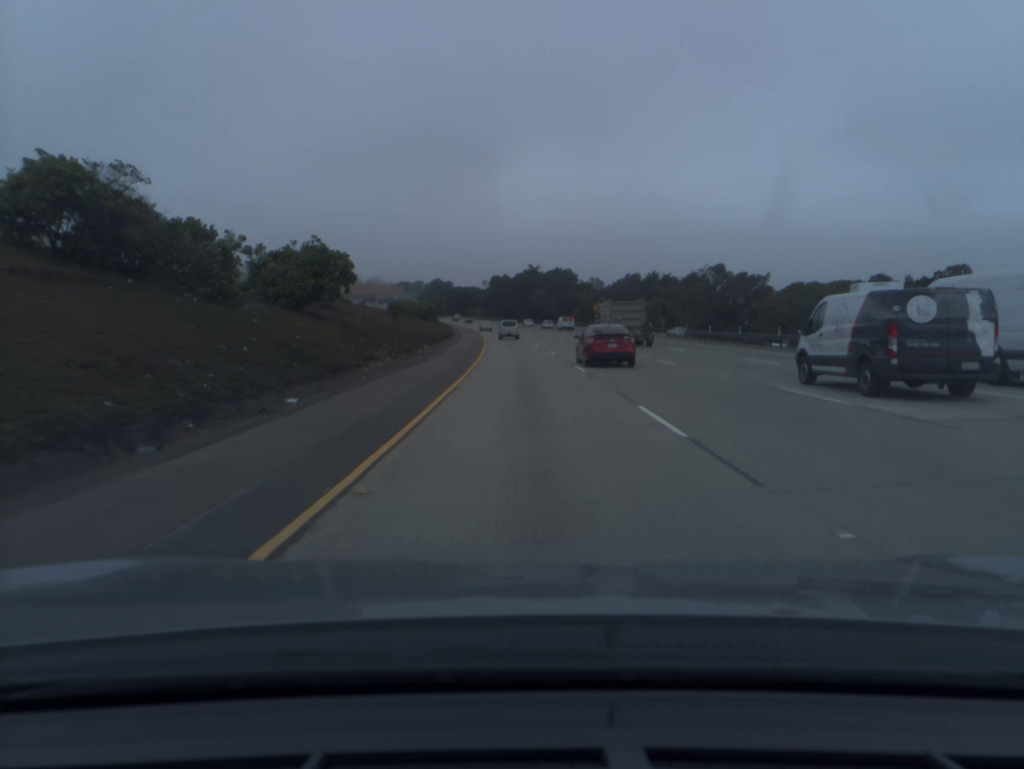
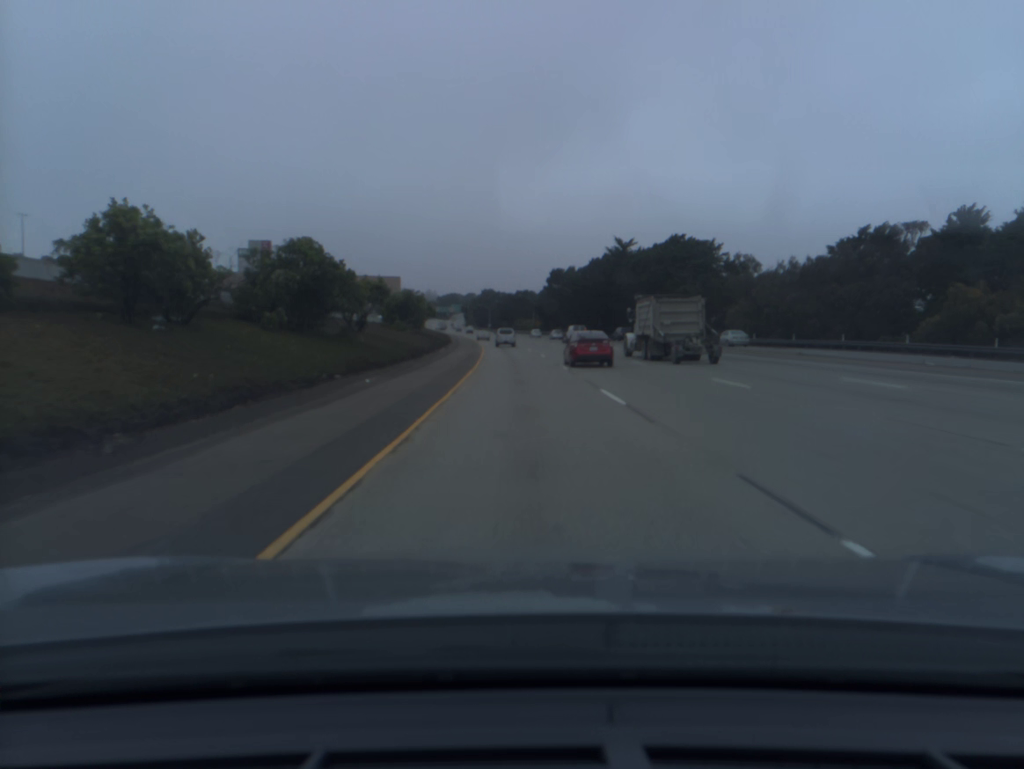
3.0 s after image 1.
(-3.8, +96.1) m; -4°
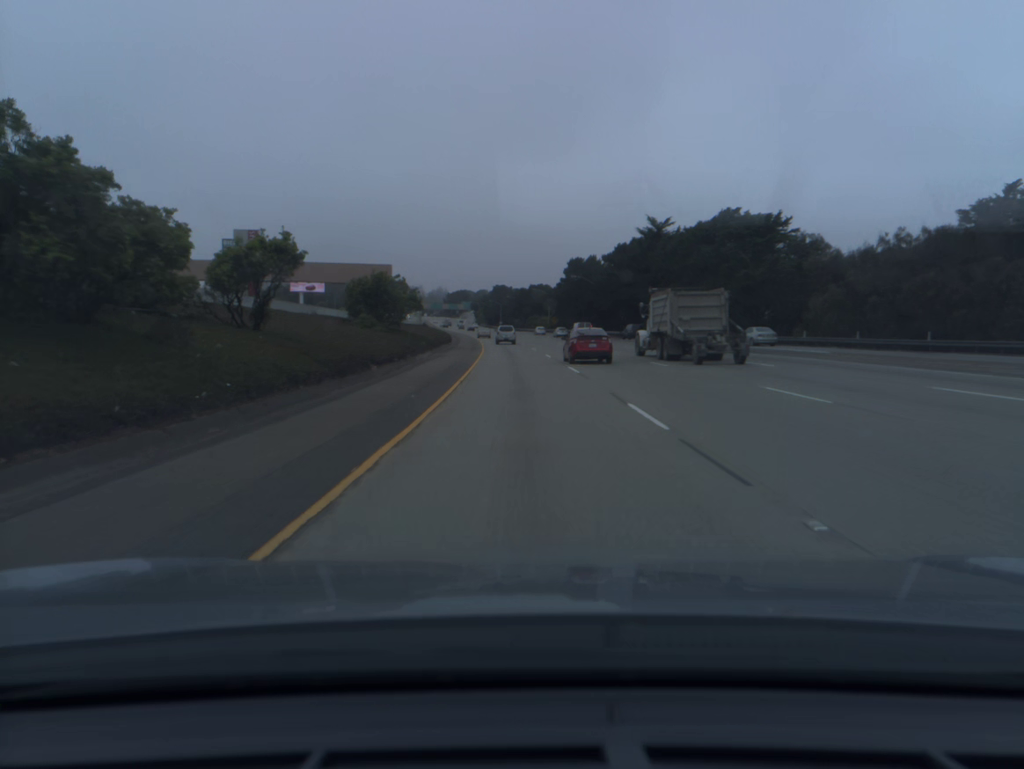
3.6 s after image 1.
(-0.2, +19.3) m; -1°
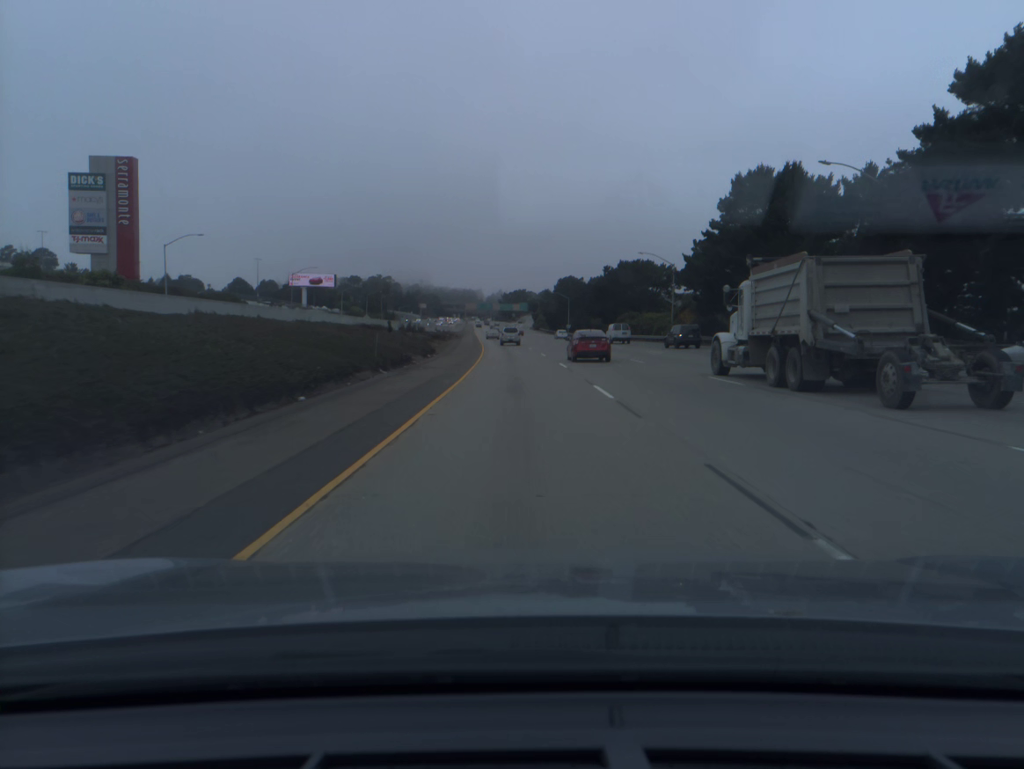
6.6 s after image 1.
(-3.9, +96.5) m; -5°
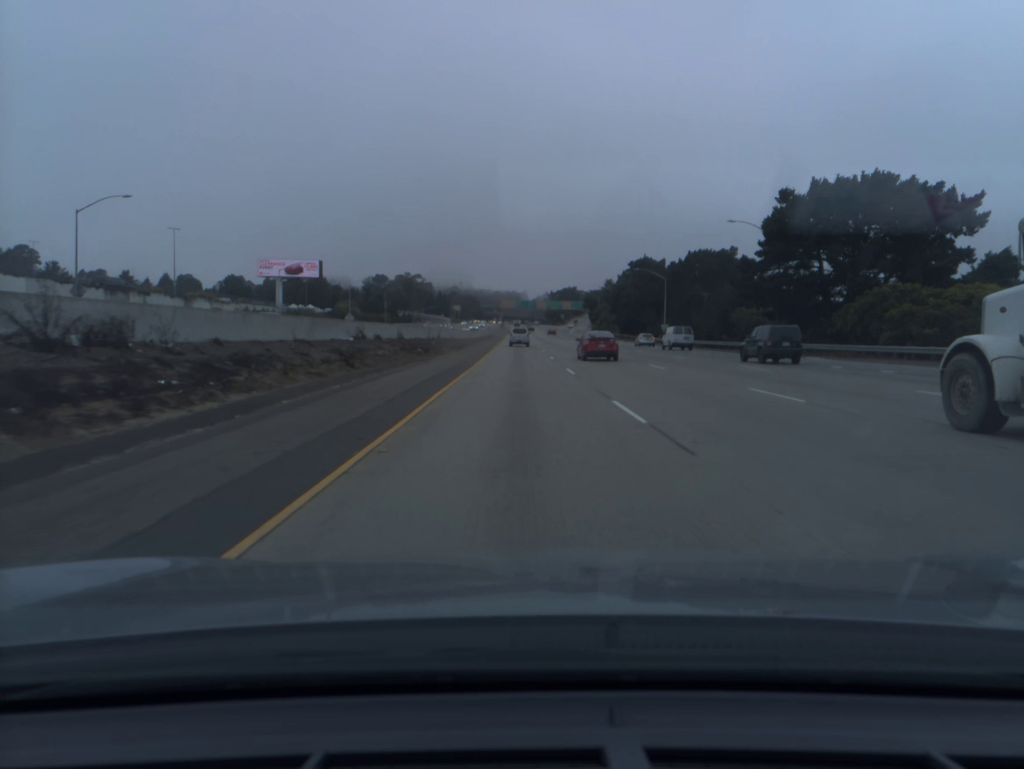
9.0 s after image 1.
(-2.5, +77.3) m; -3°
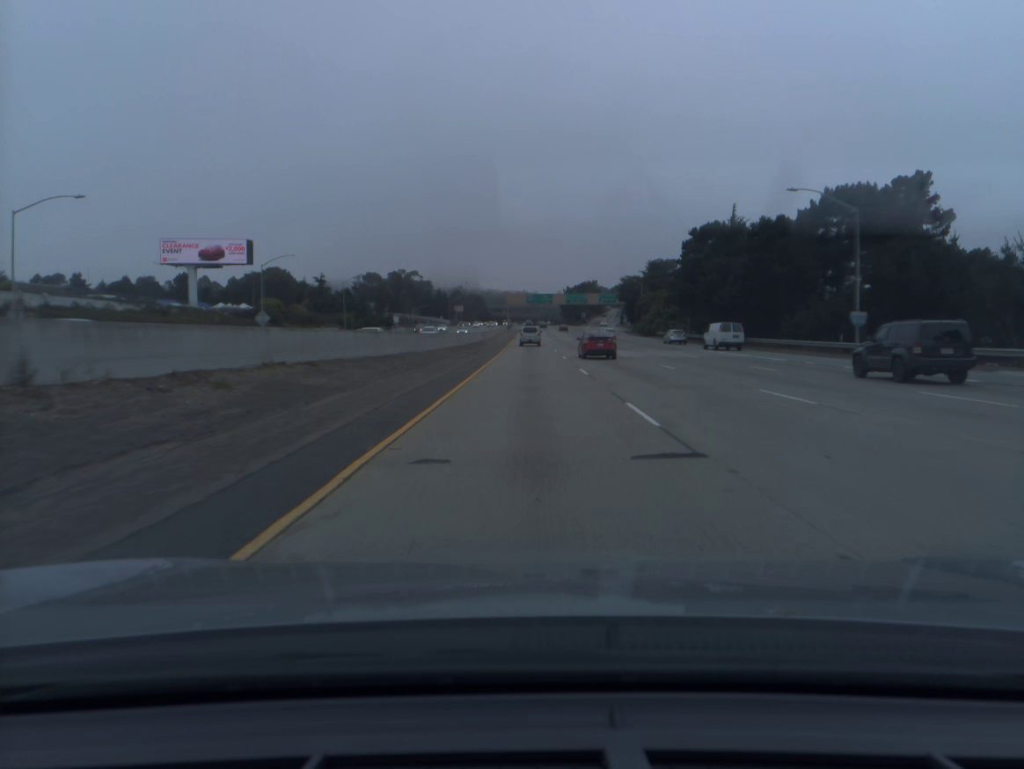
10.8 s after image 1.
(-0.6, +58.1) m; -1°
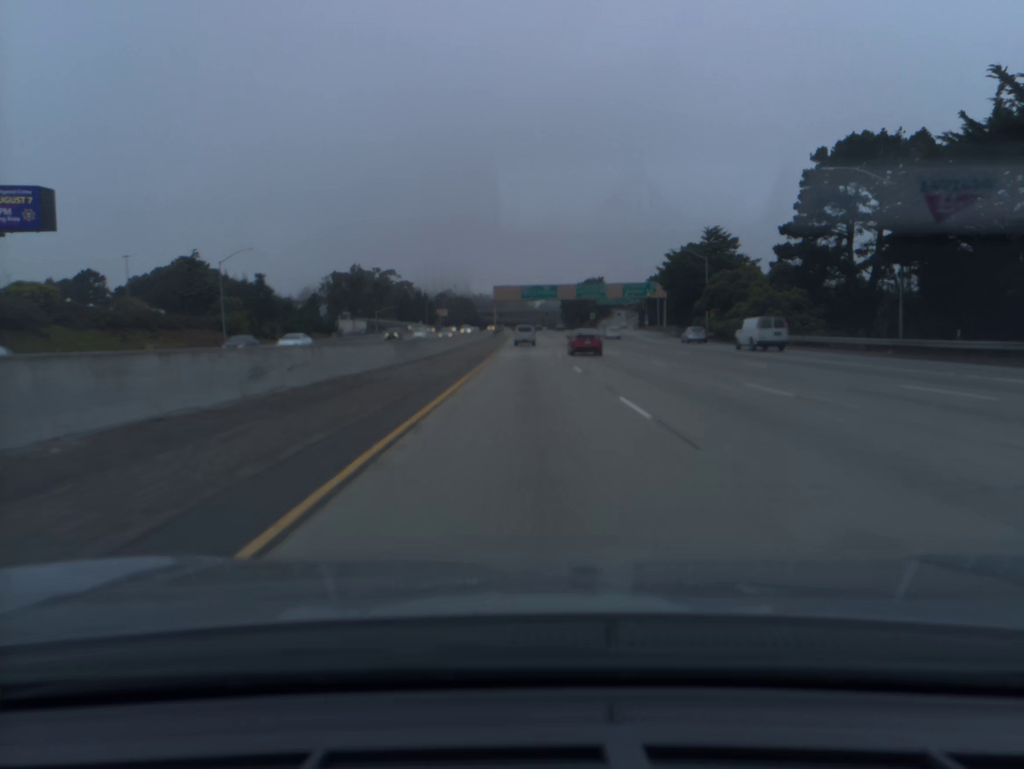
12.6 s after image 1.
(+0.2, +57.9) m; 0°
